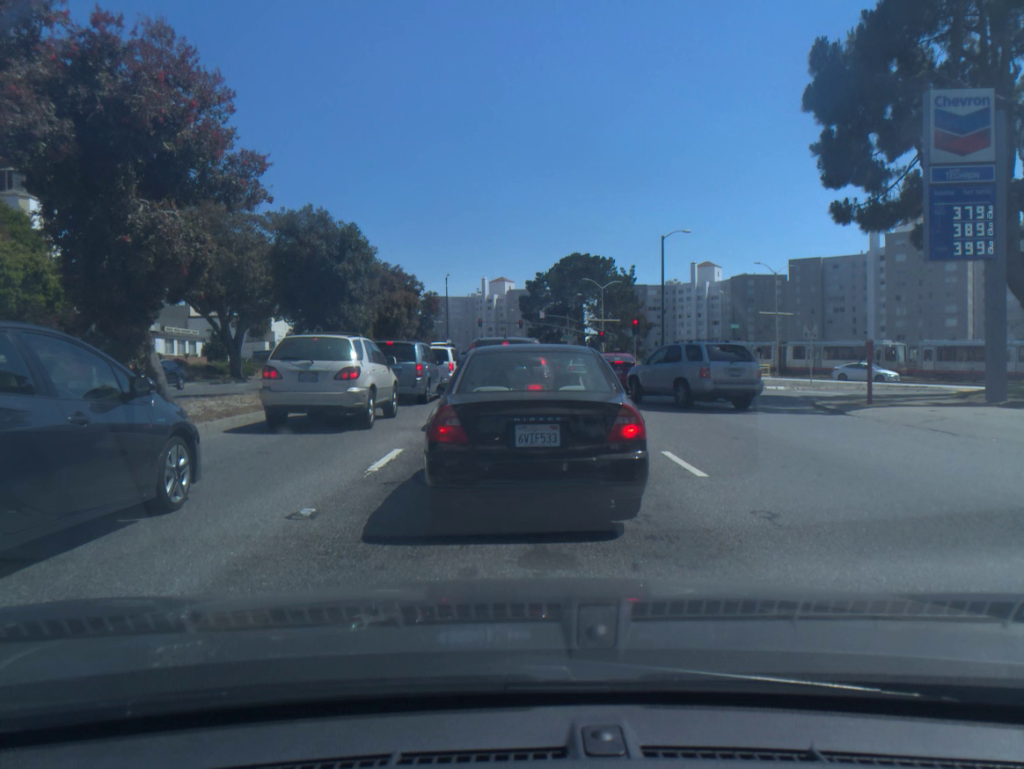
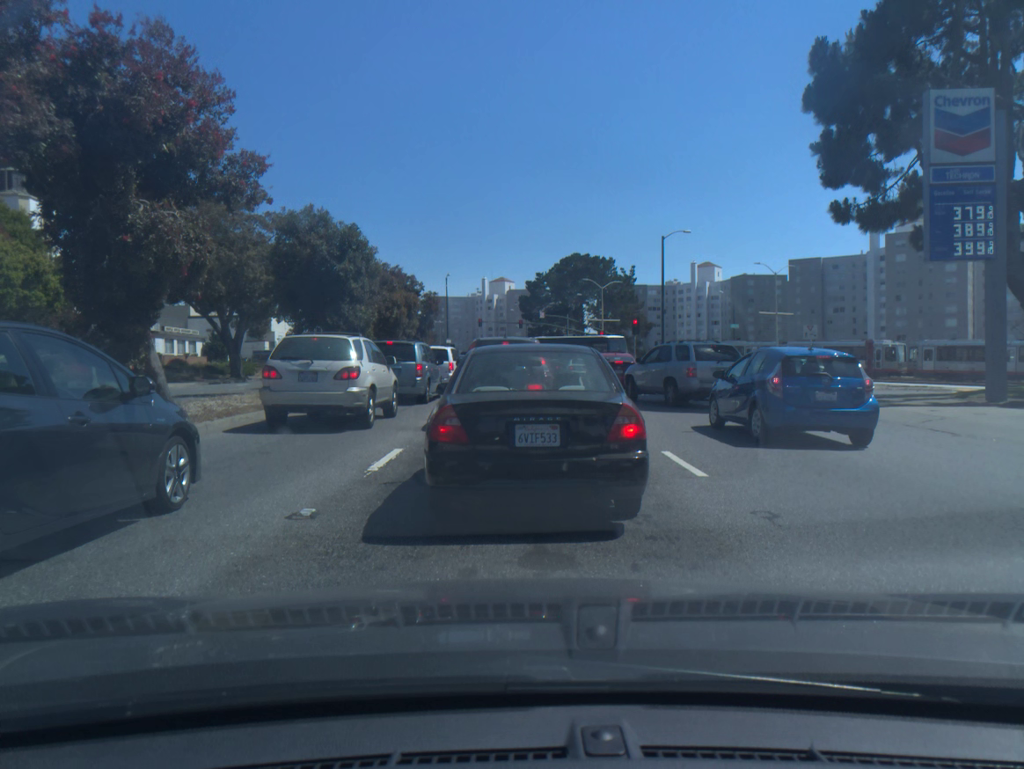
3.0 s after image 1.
(0.0, 0.0) m; 0°
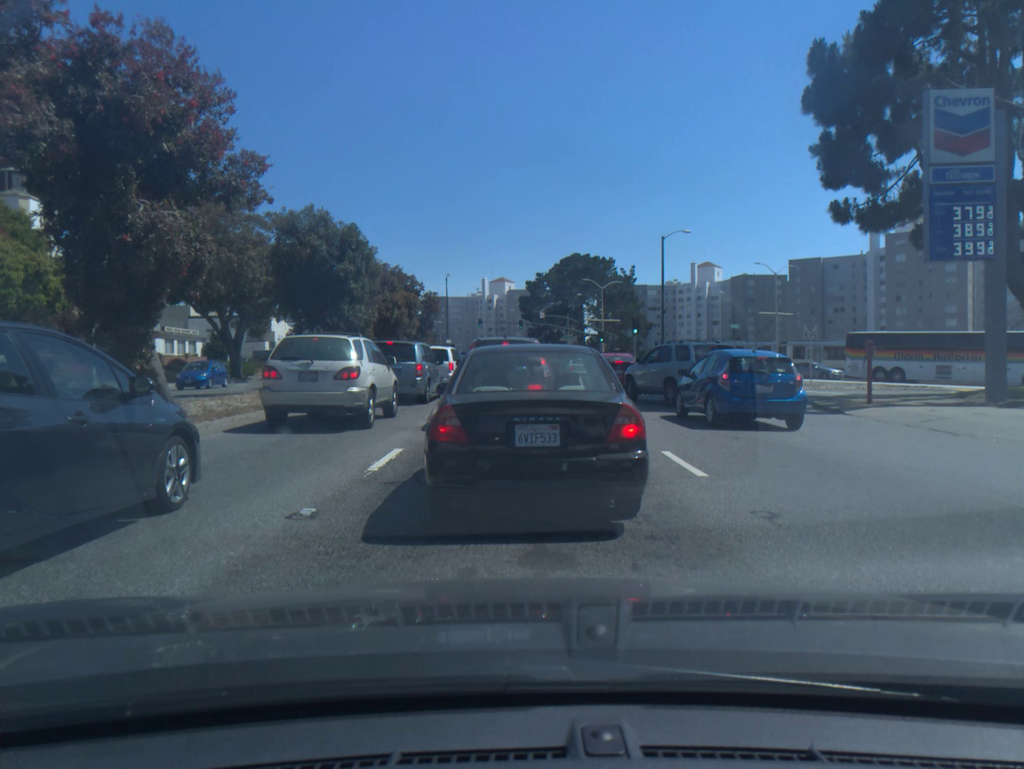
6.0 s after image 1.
(0.0, 0.0) m; 0°
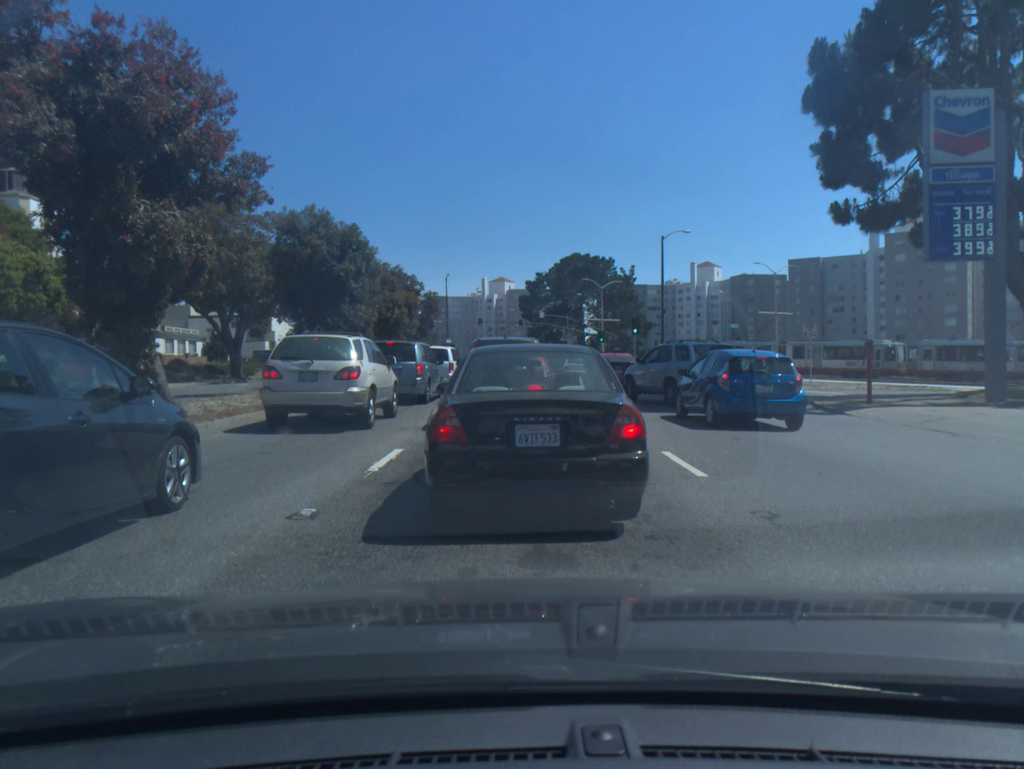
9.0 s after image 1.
(0.0, 0.0) m; 0°
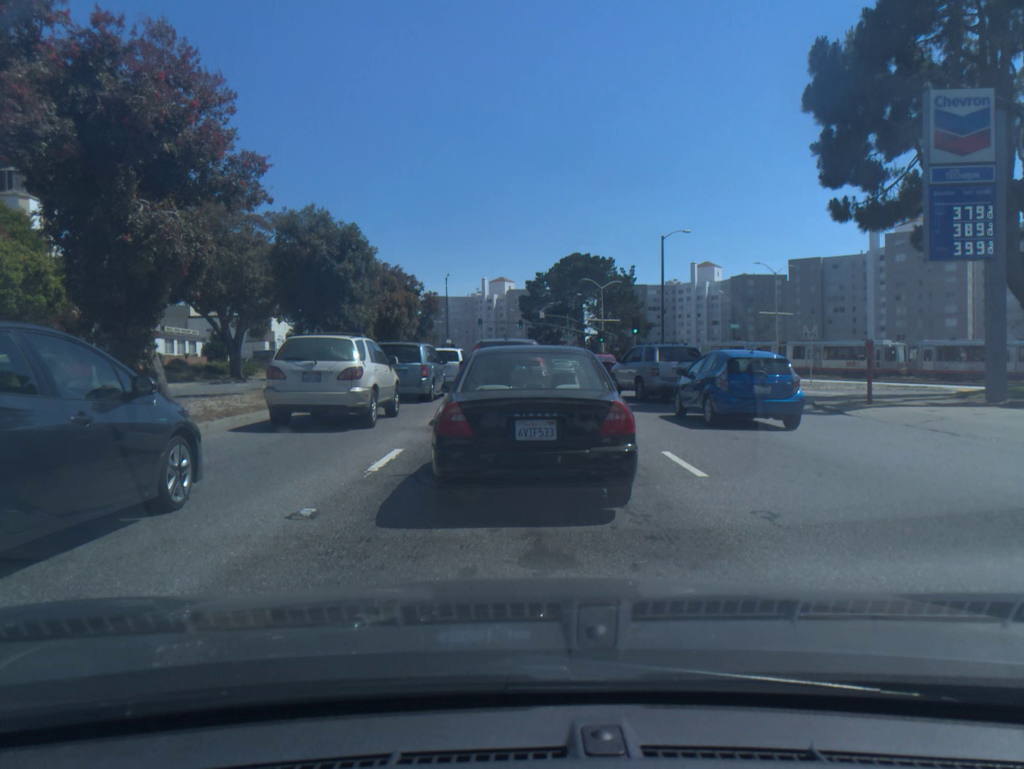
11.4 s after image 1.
(0.0, 0.0) m; 0°
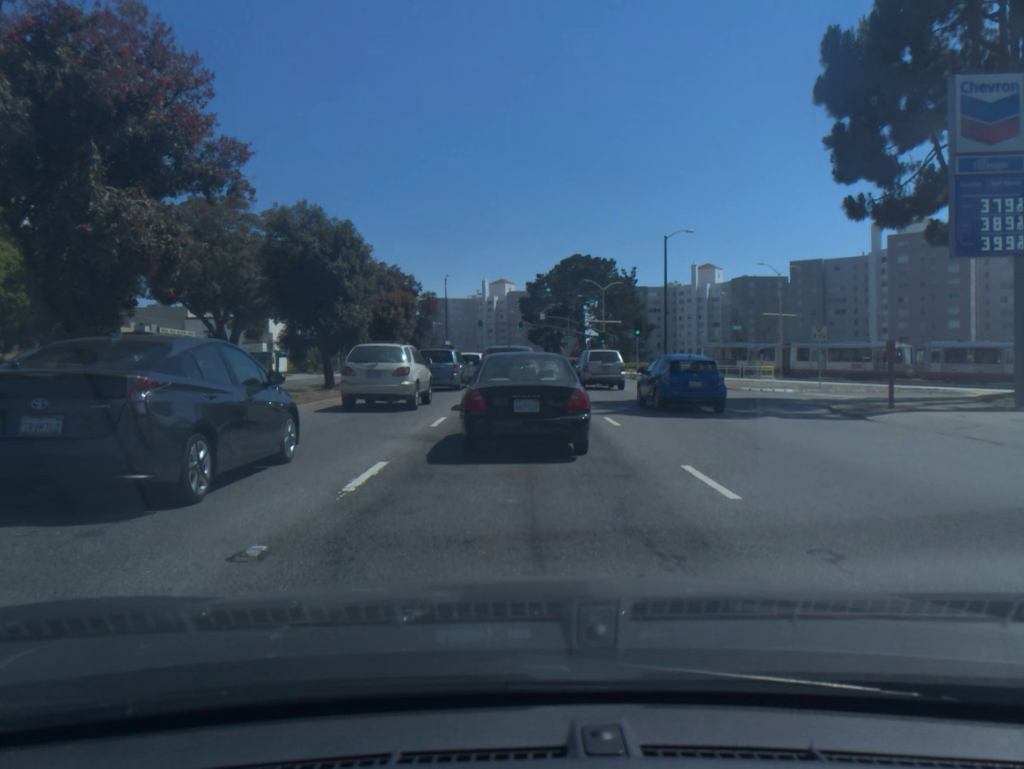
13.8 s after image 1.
(0.0, +1.2) m; 0°
